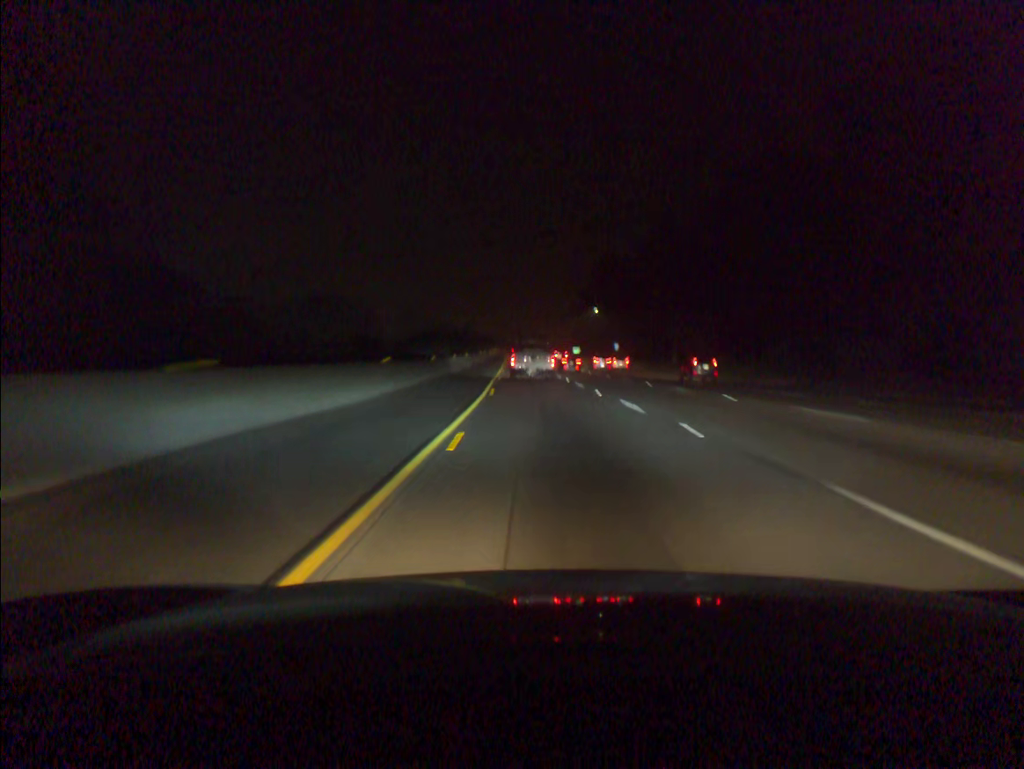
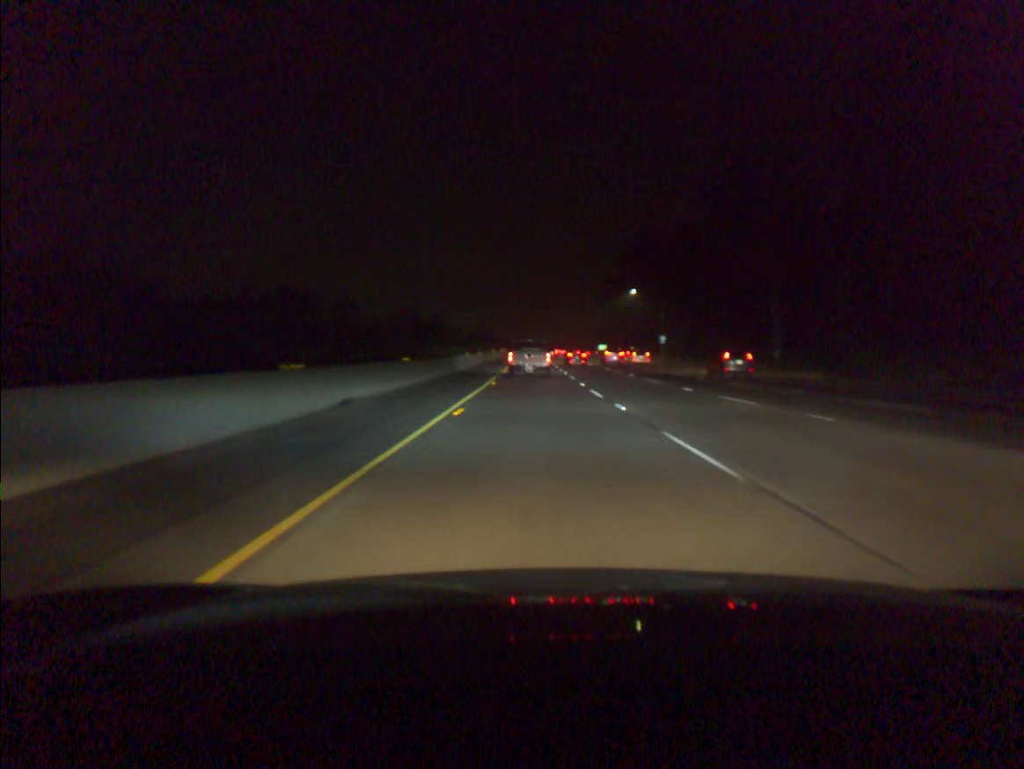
(-0.5, +38.1) m; -1°
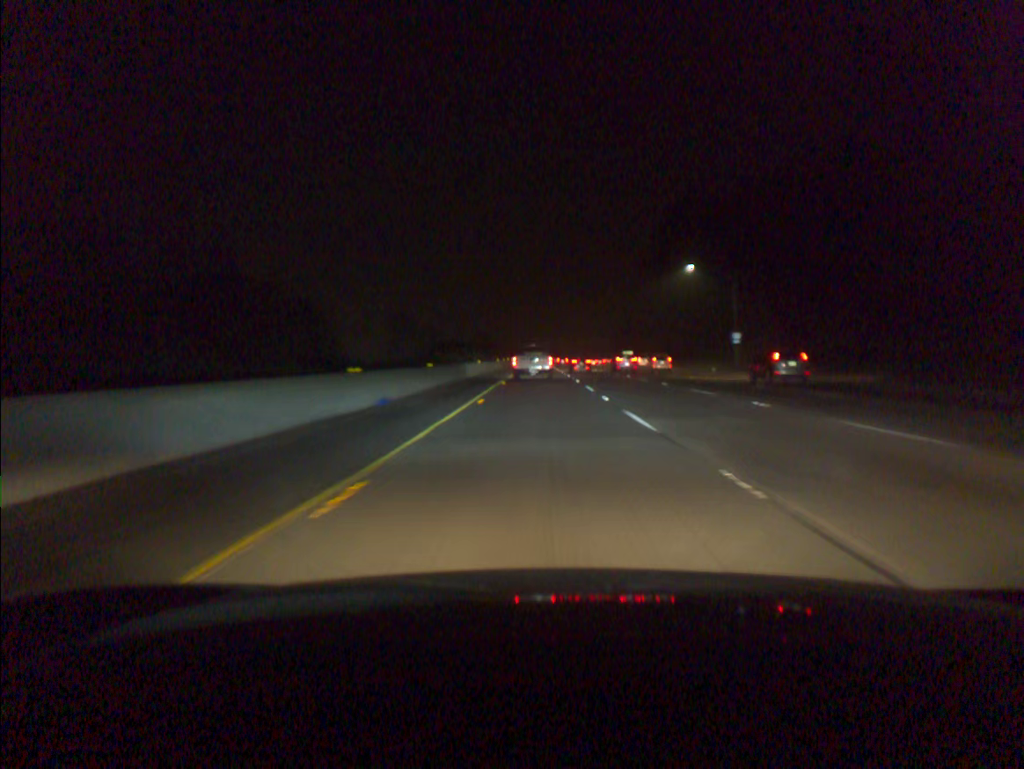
(-0.3, +38.5) m; -1°
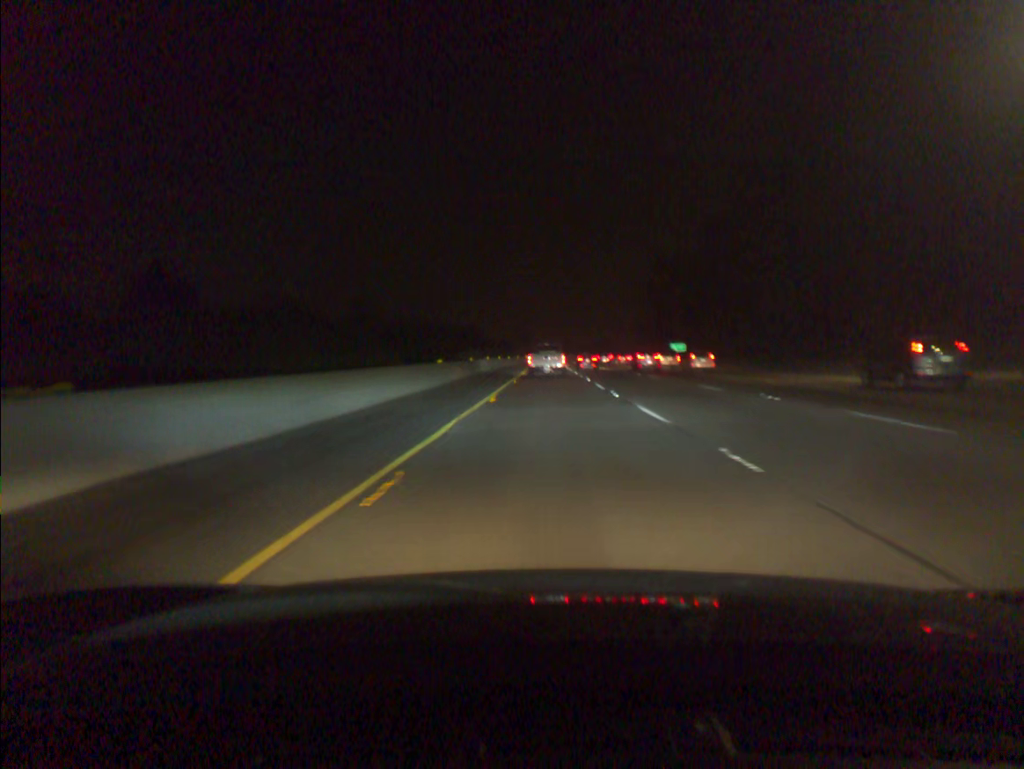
(-0.2, +57.9) m; 0°
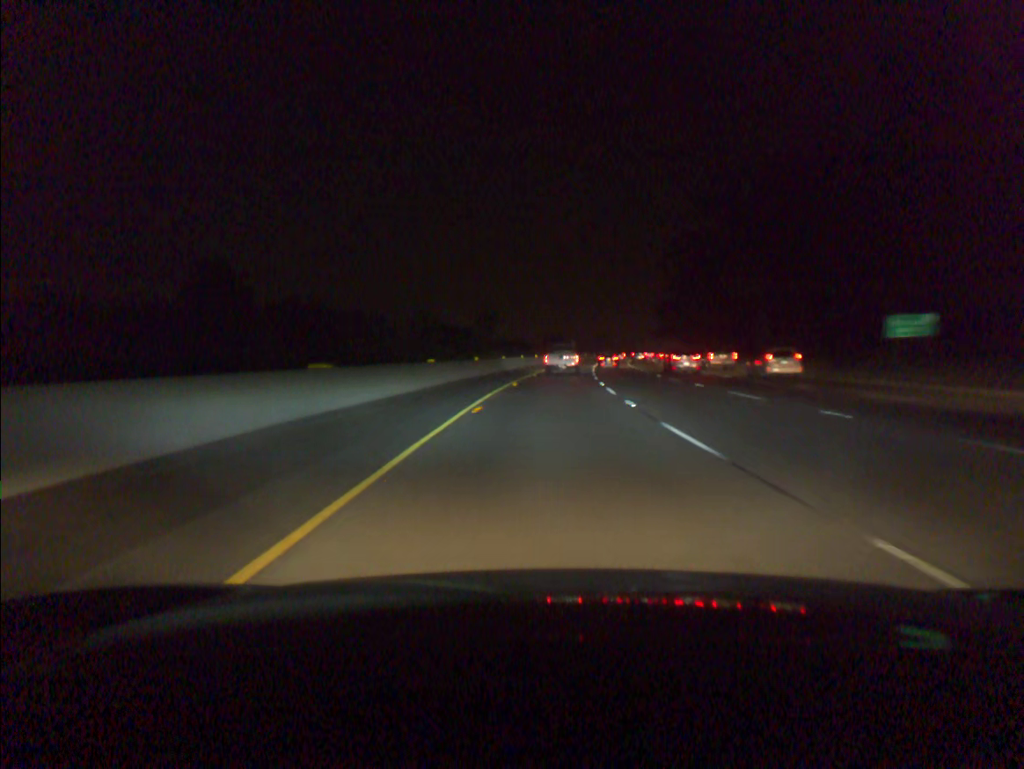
(+0.4, +77.6) m; +1°
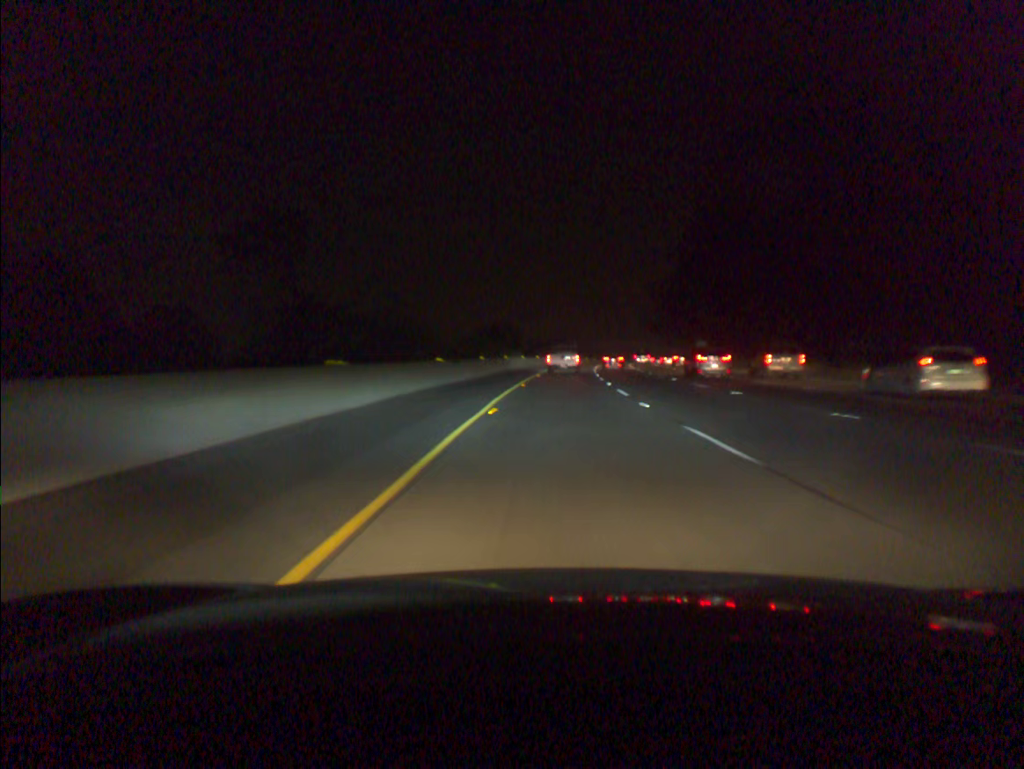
(+1.5, +58.7) m; +4°
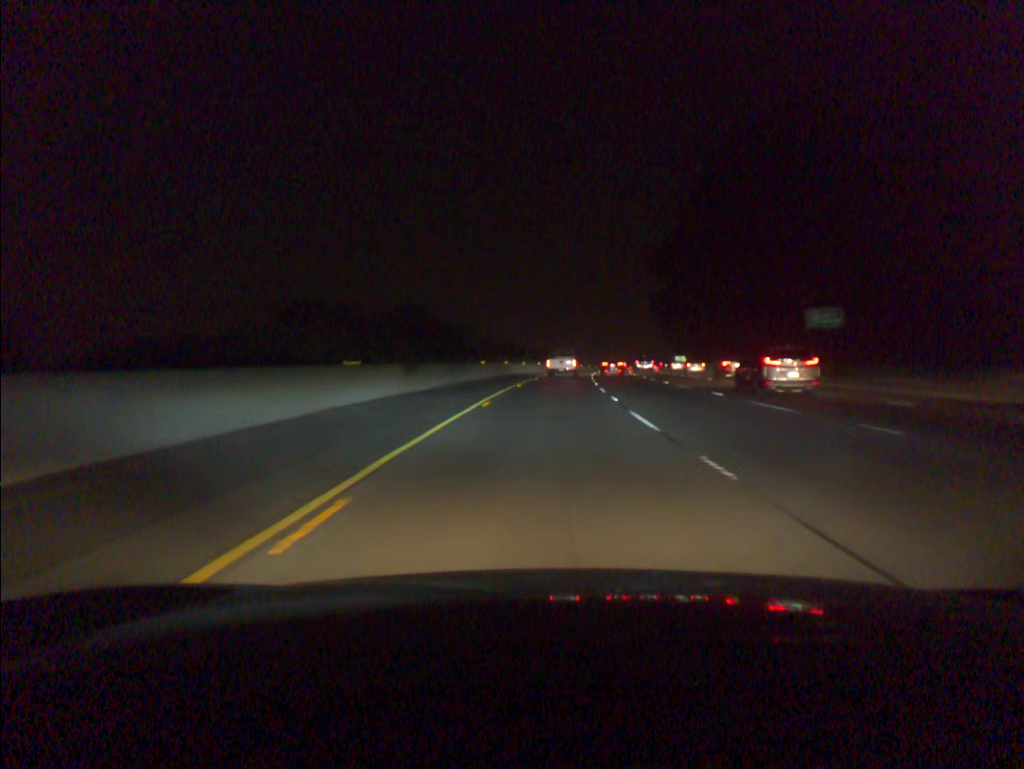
(+5.5, +98.0) m; +6°
